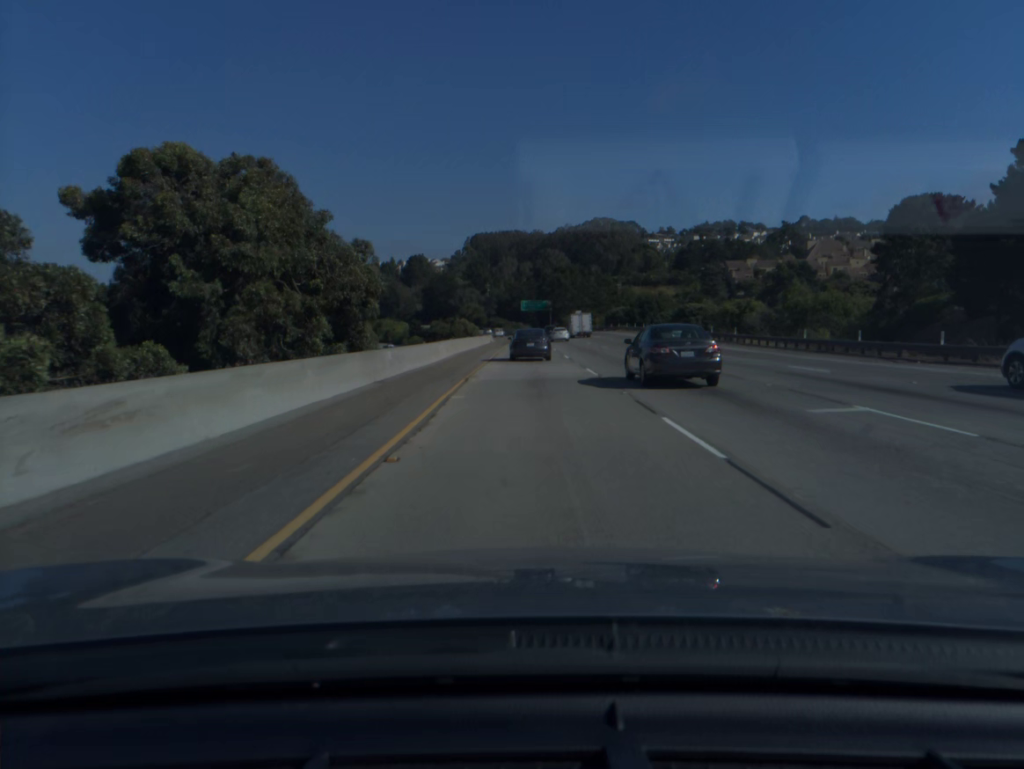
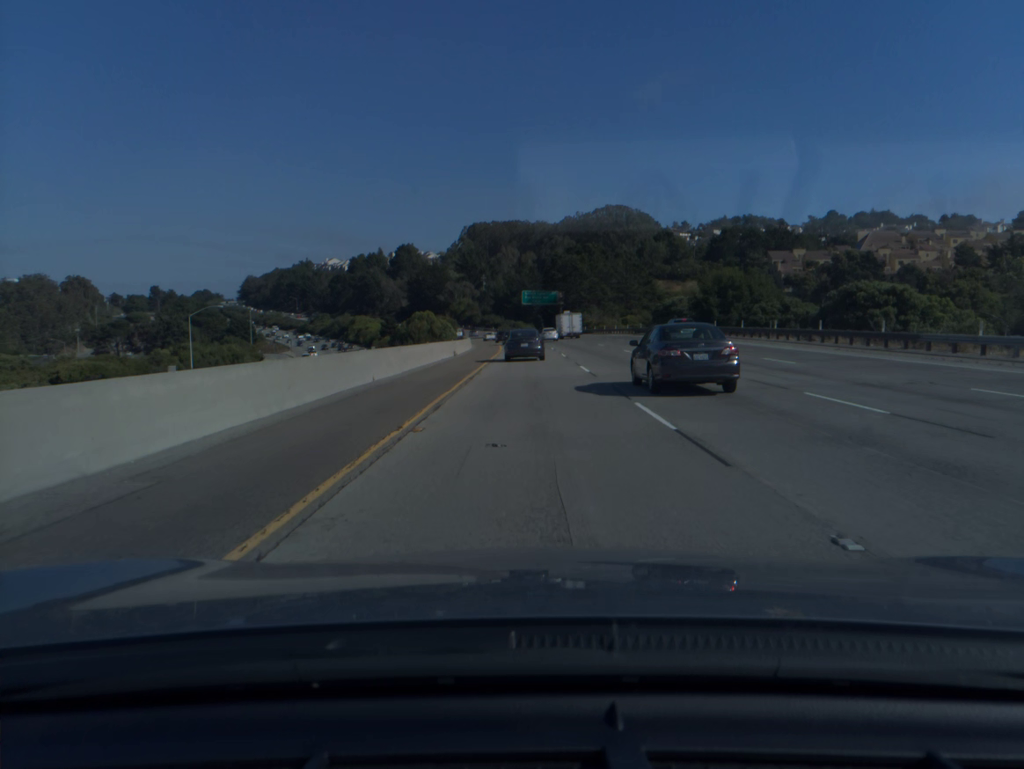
(0.0, +56.0) m; 0°
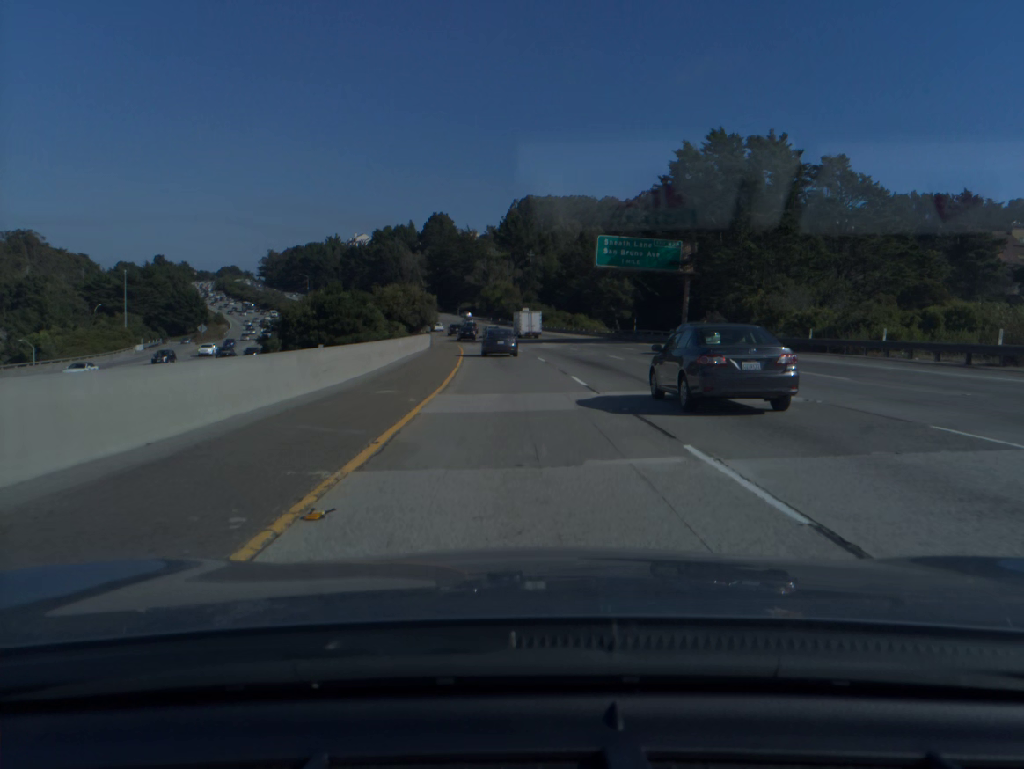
(-1.6, +92.6) m; -4°
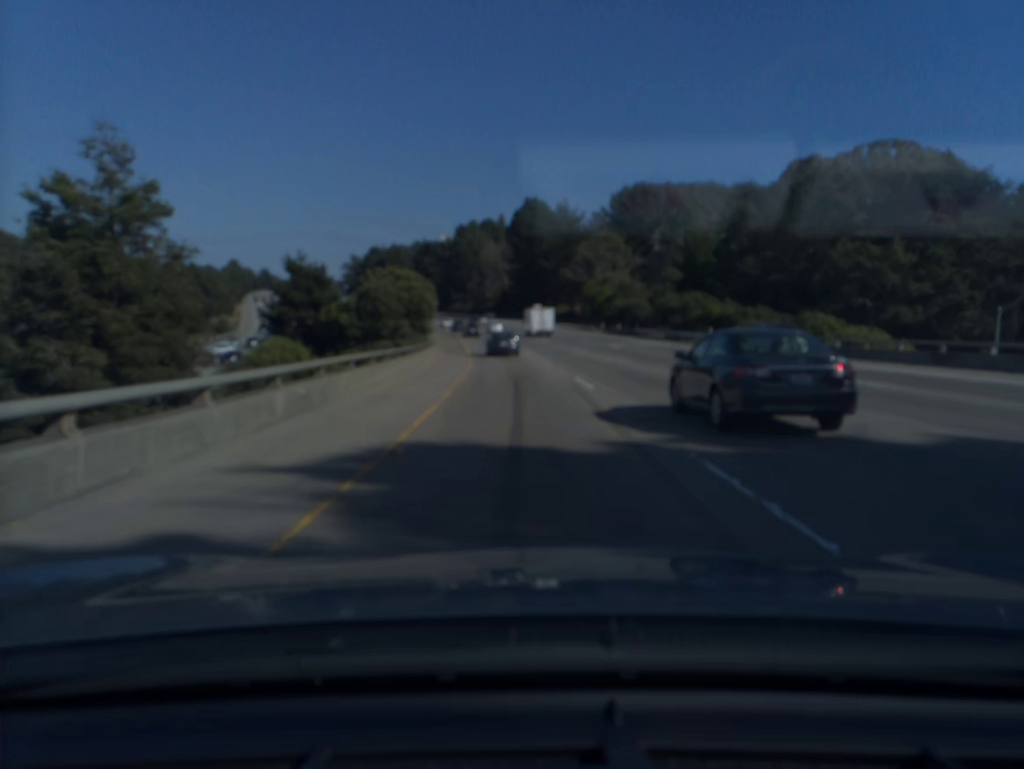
(-4.8, +73.8) m; -7°
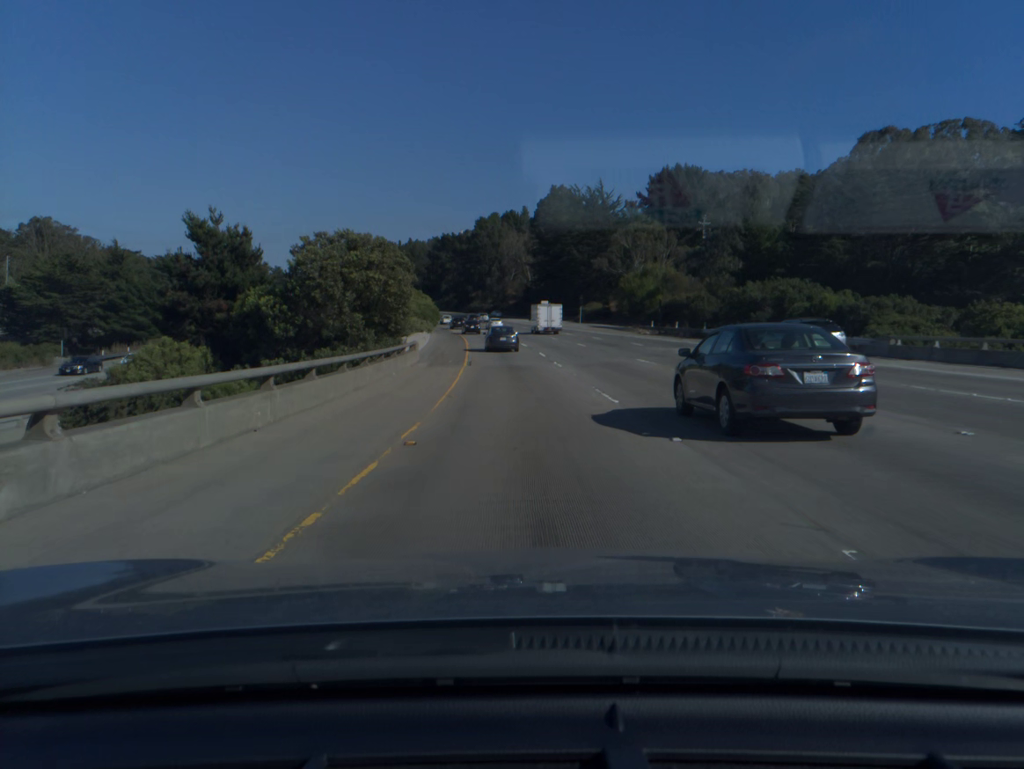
(-0.3, +18.6) m; -2°
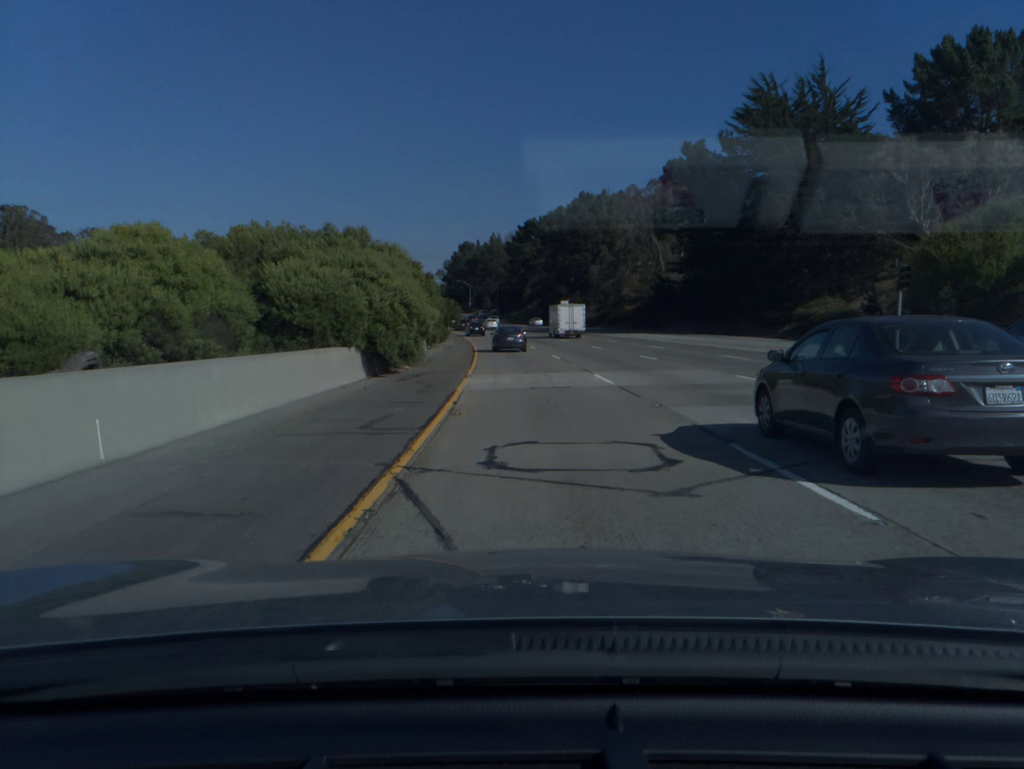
(-4.7, +75.4) m; -7°
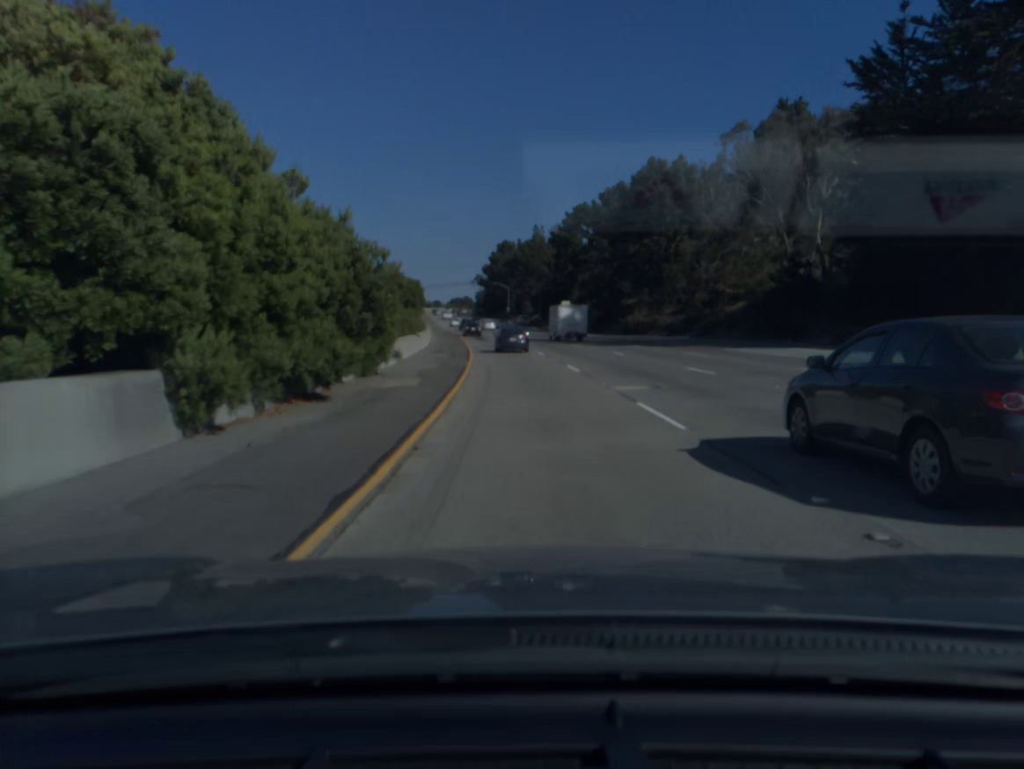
(-1.1, +38.2) m; -3°
